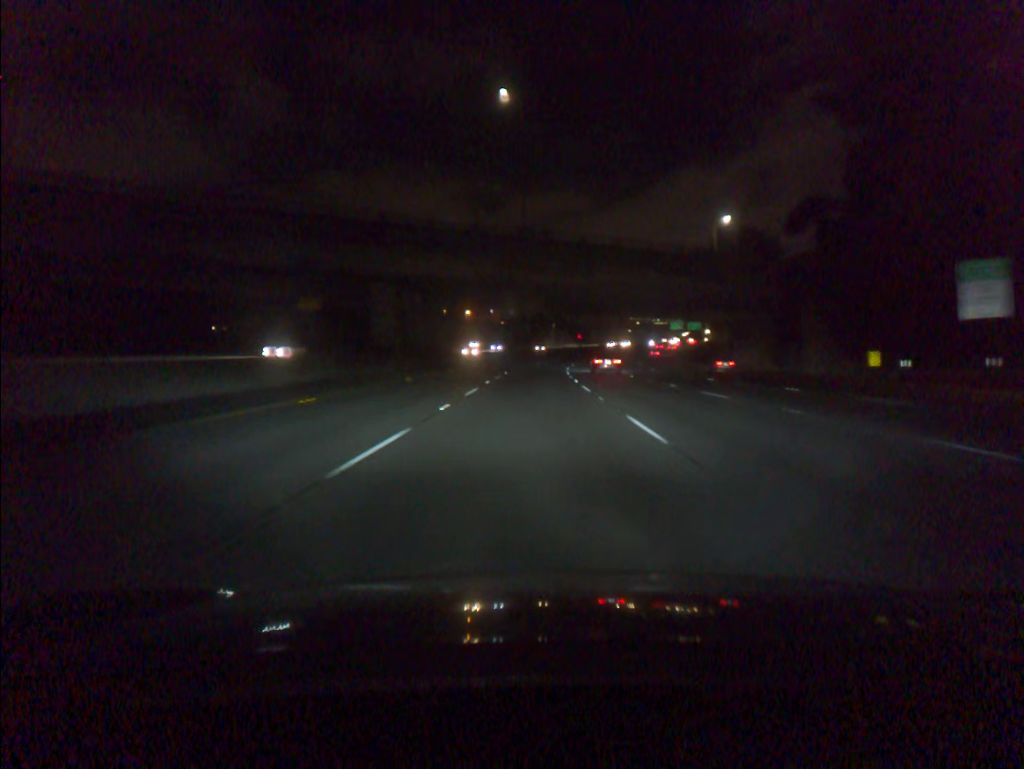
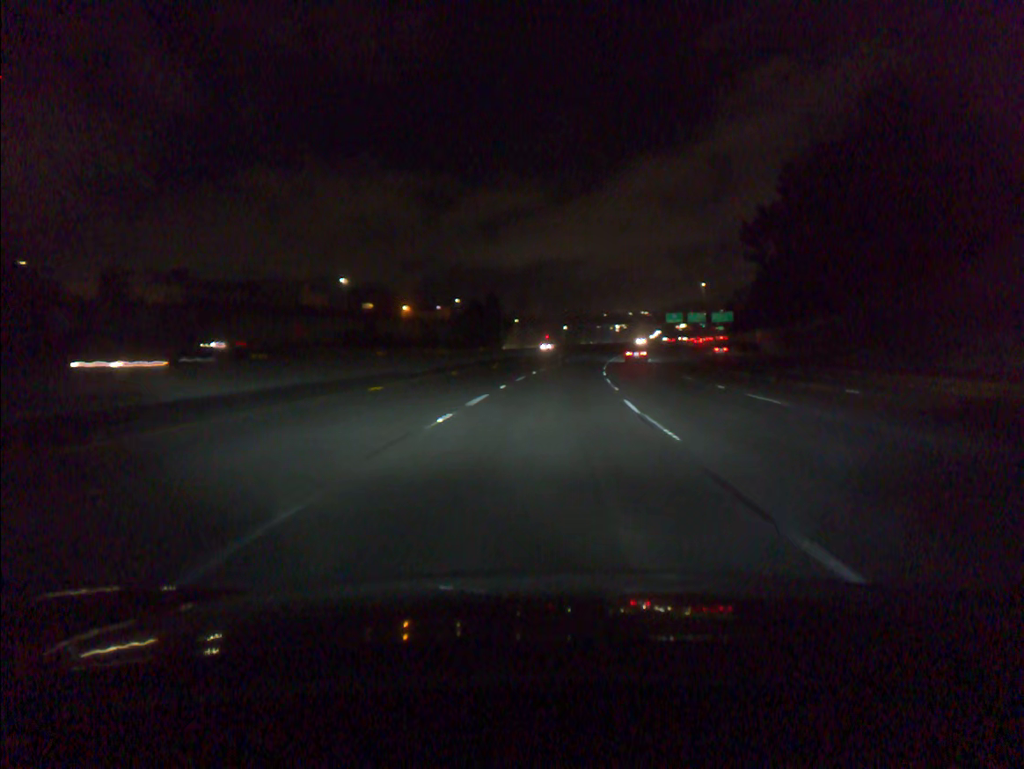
(+0.8, +68.0) m; +3°
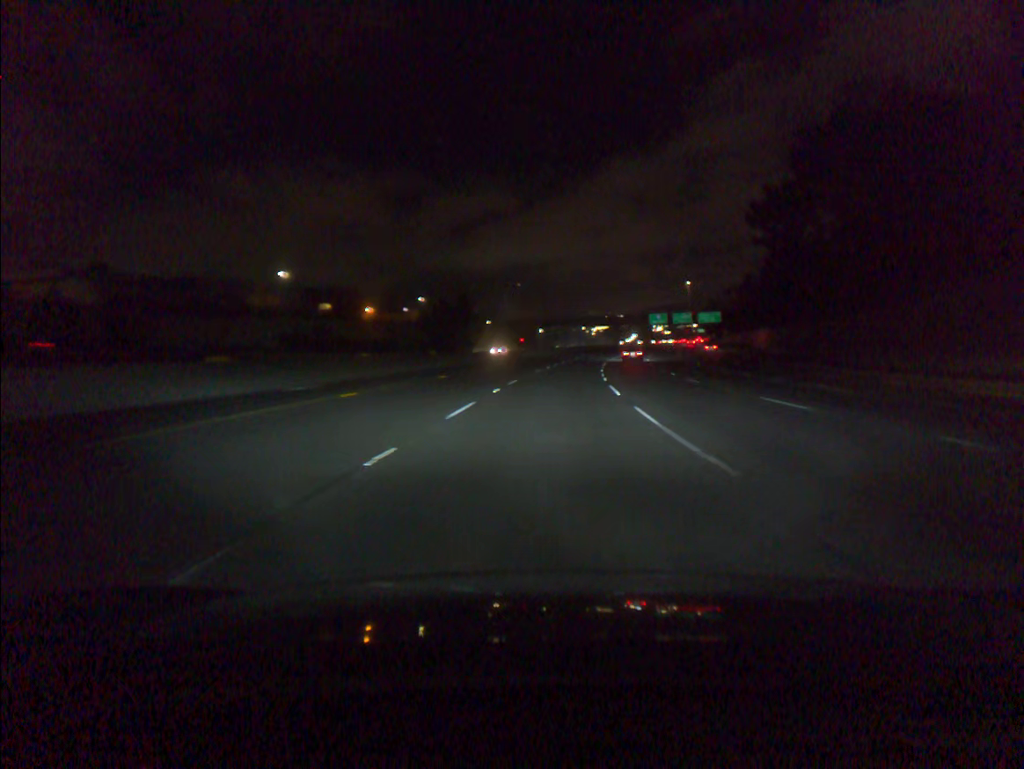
(+0.3, +17.0) m; +2°
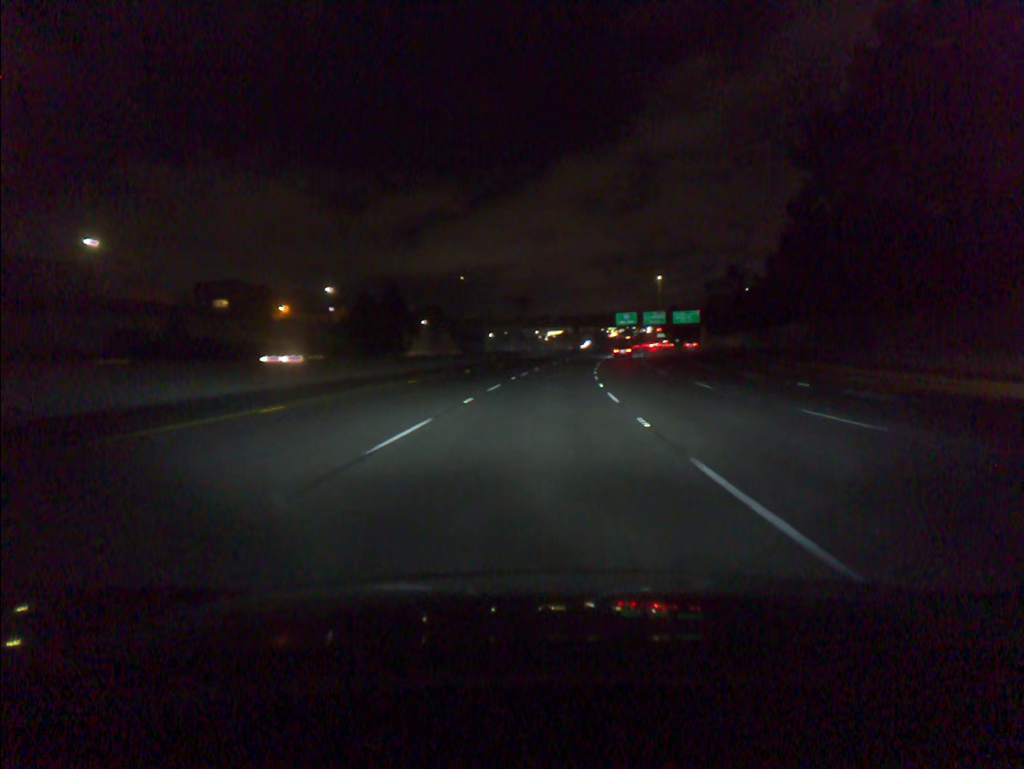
(+1.1, +33.9) m; +3°
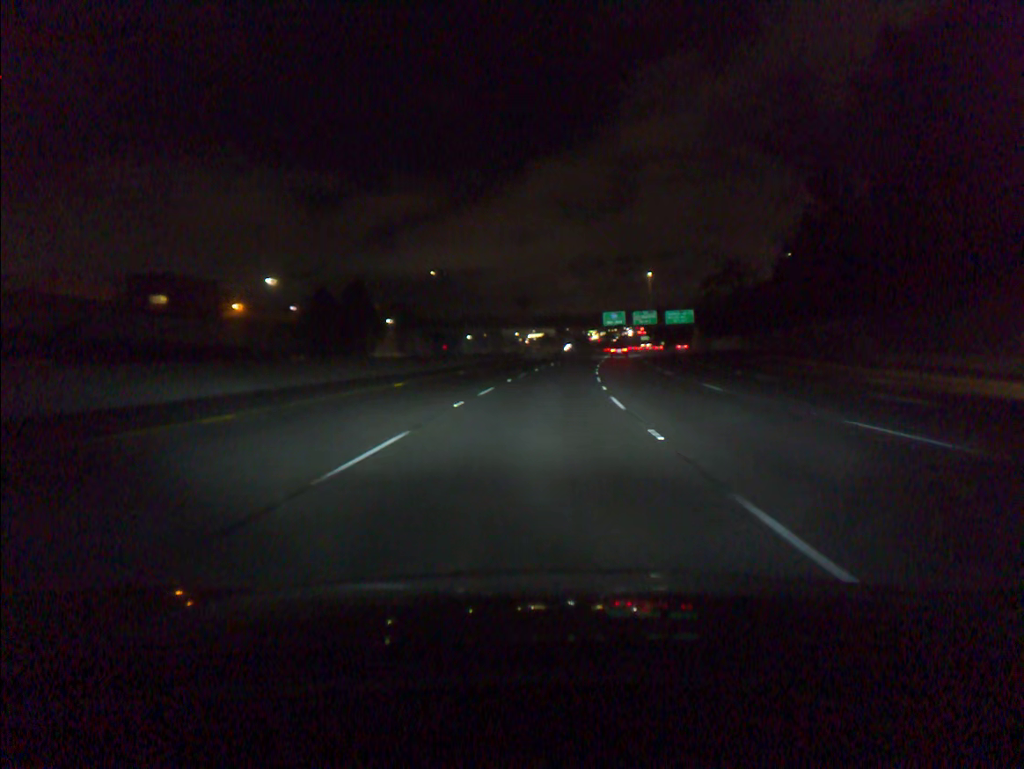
(+0.2, +16.9) m; +2°
